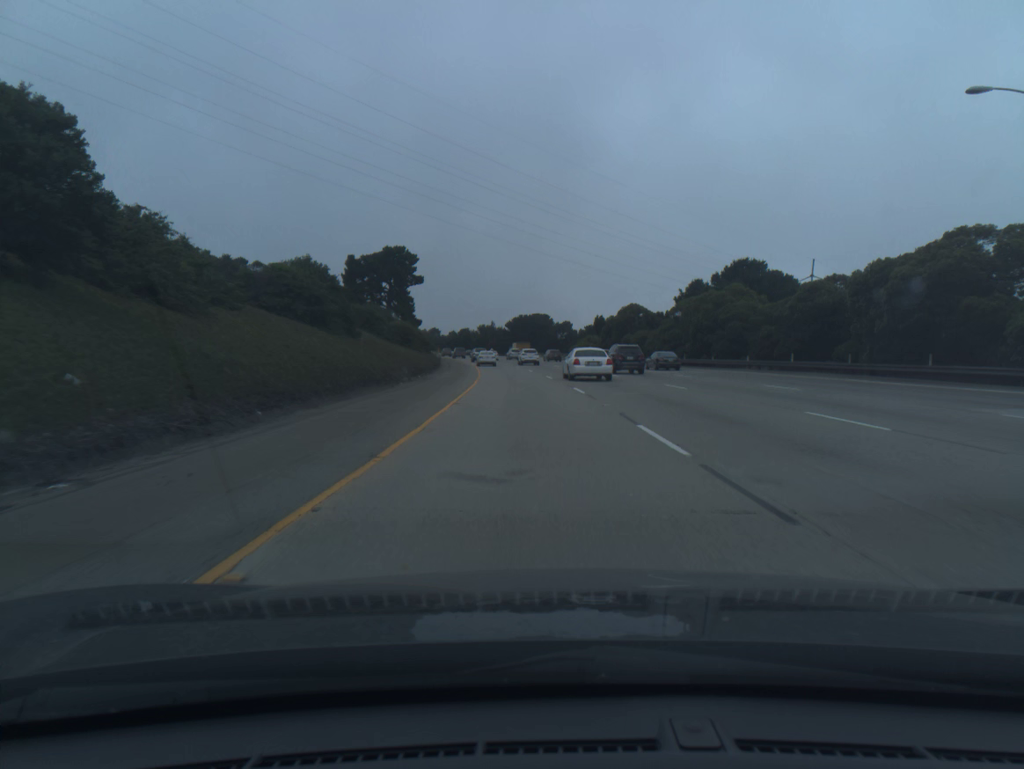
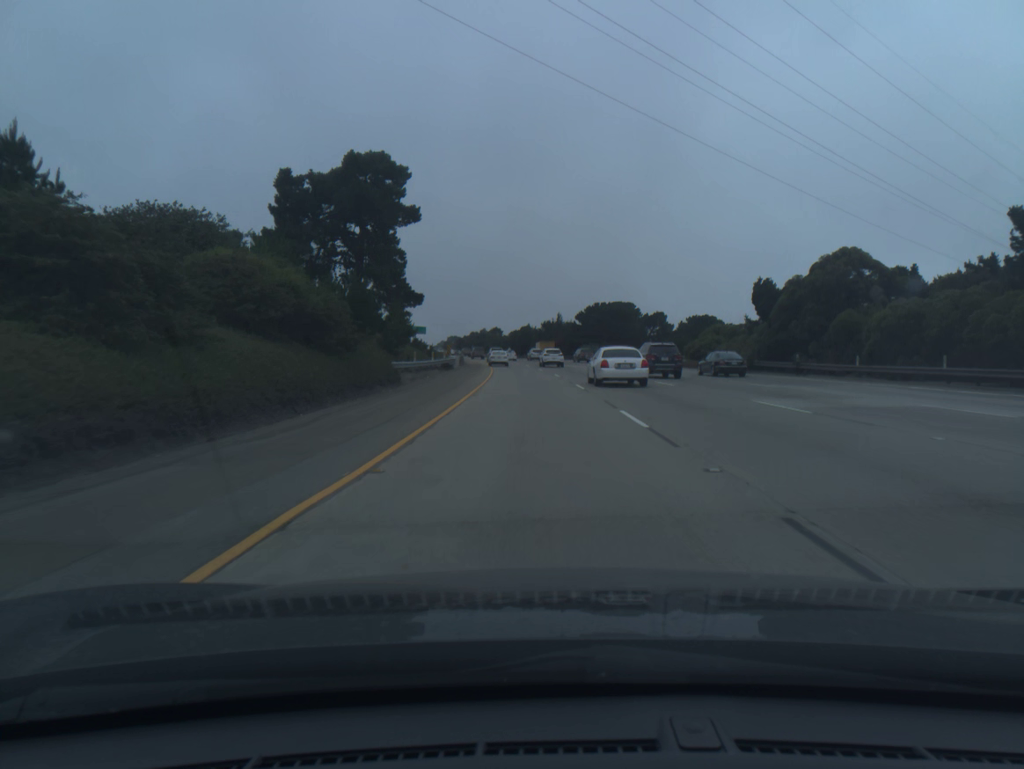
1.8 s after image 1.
(-2.2, +54.3) m; -5°
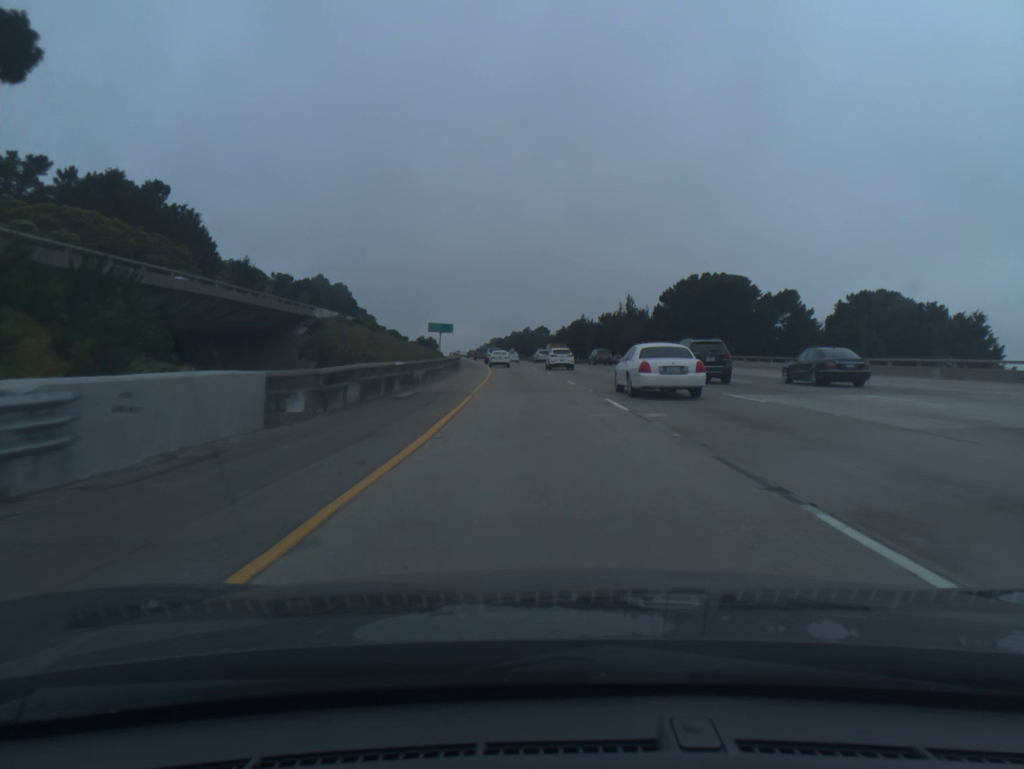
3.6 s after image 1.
(-1.8, +54.5) m; -4°
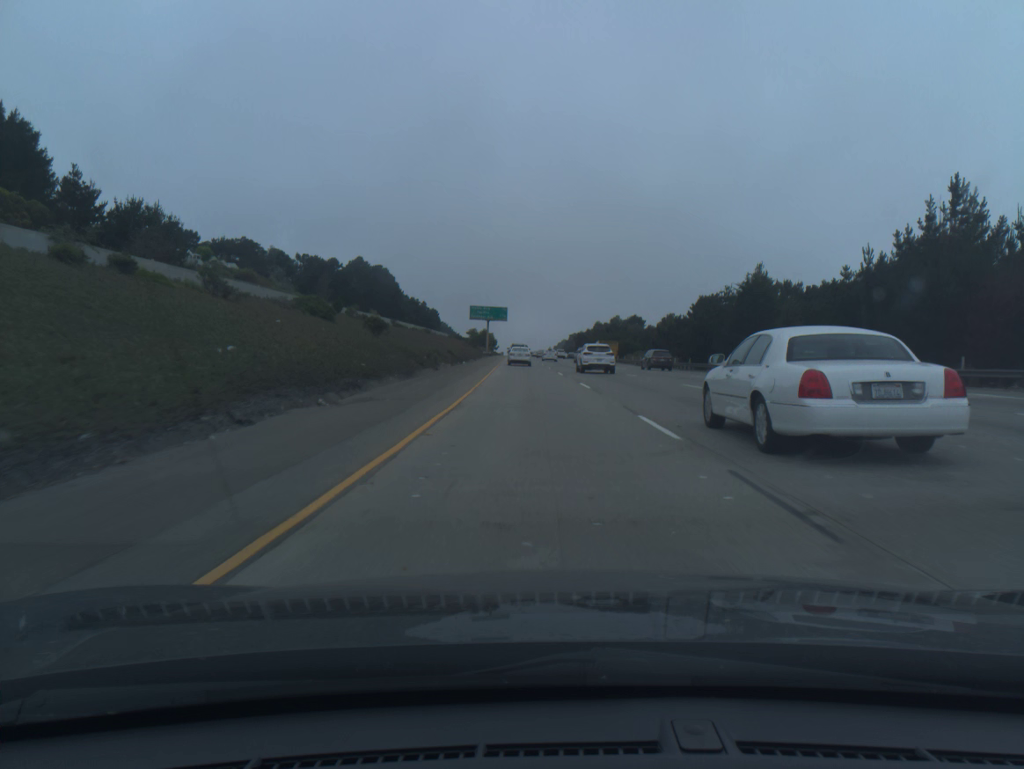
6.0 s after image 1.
(-3.3, +73.0) m; -6°
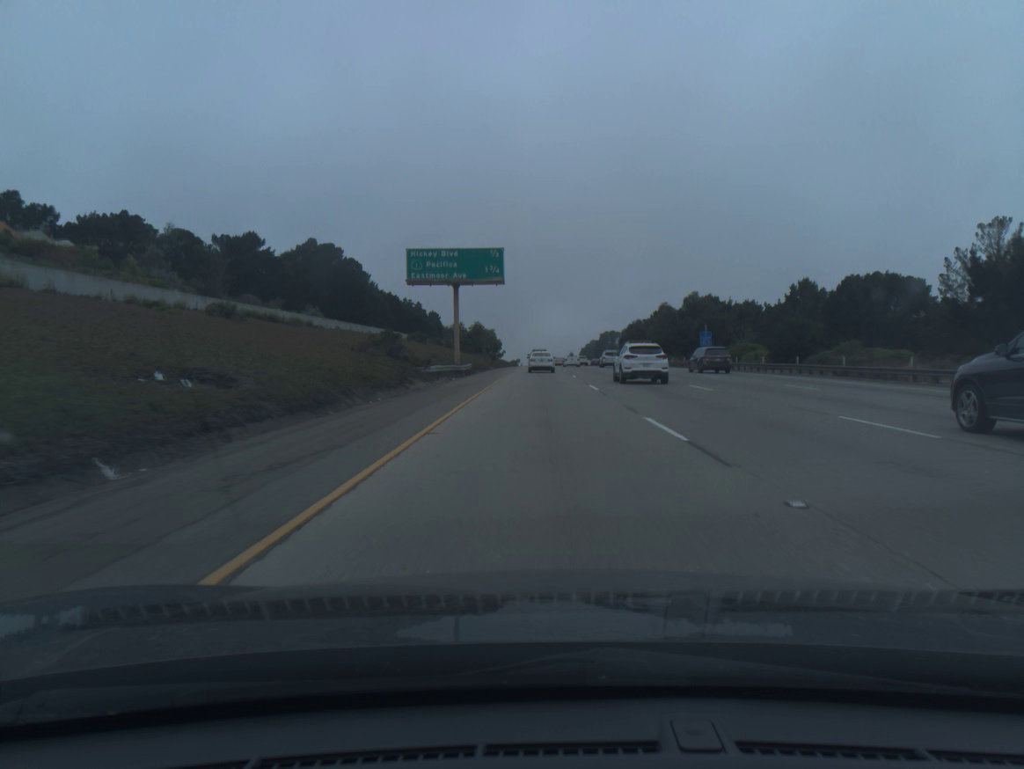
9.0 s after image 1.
(-2.8, +87.0) m; -2°
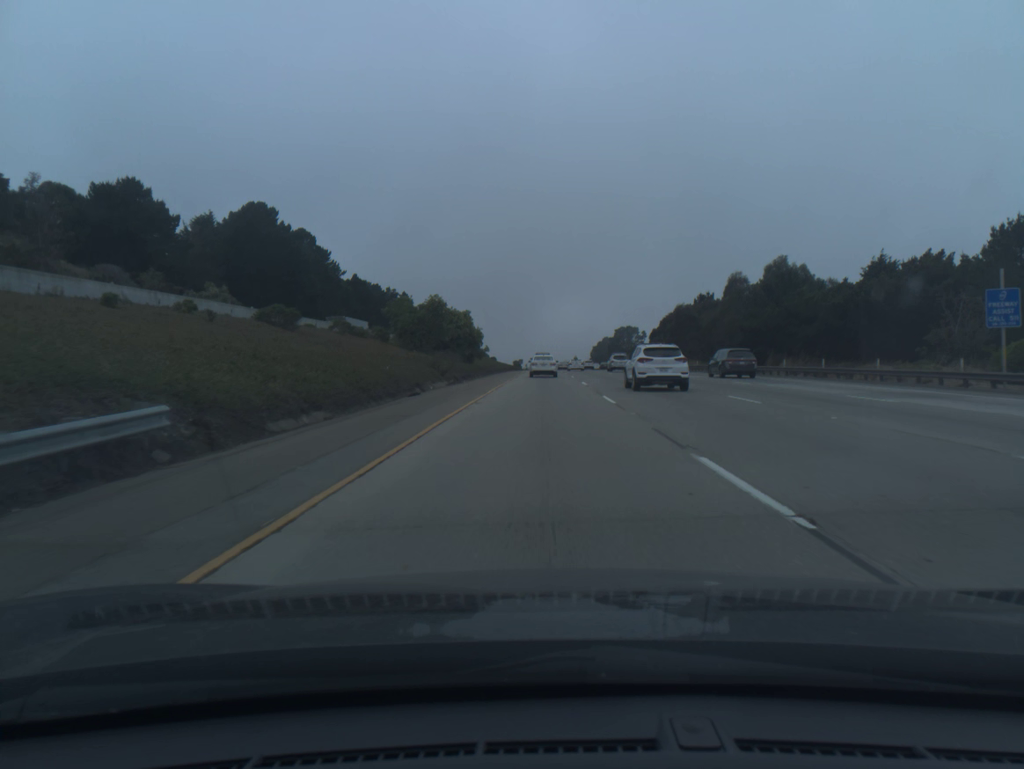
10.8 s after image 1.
(-0.2, +49.5) m; -1°
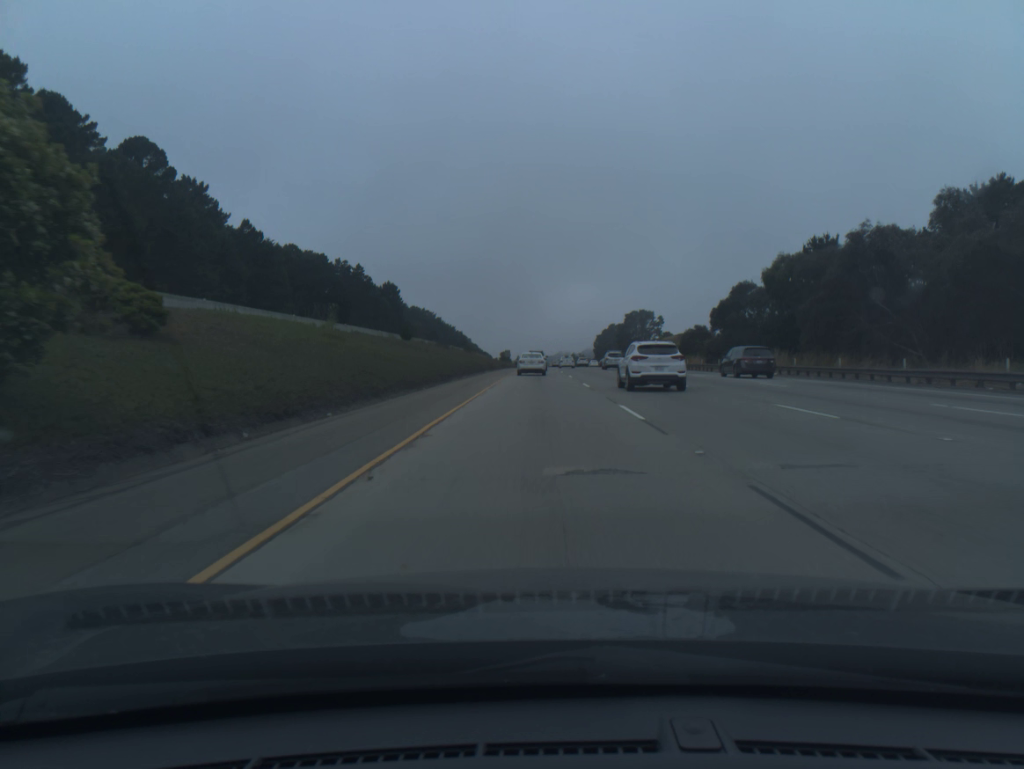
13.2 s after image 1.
(0.0, +64.1) m; 0°
